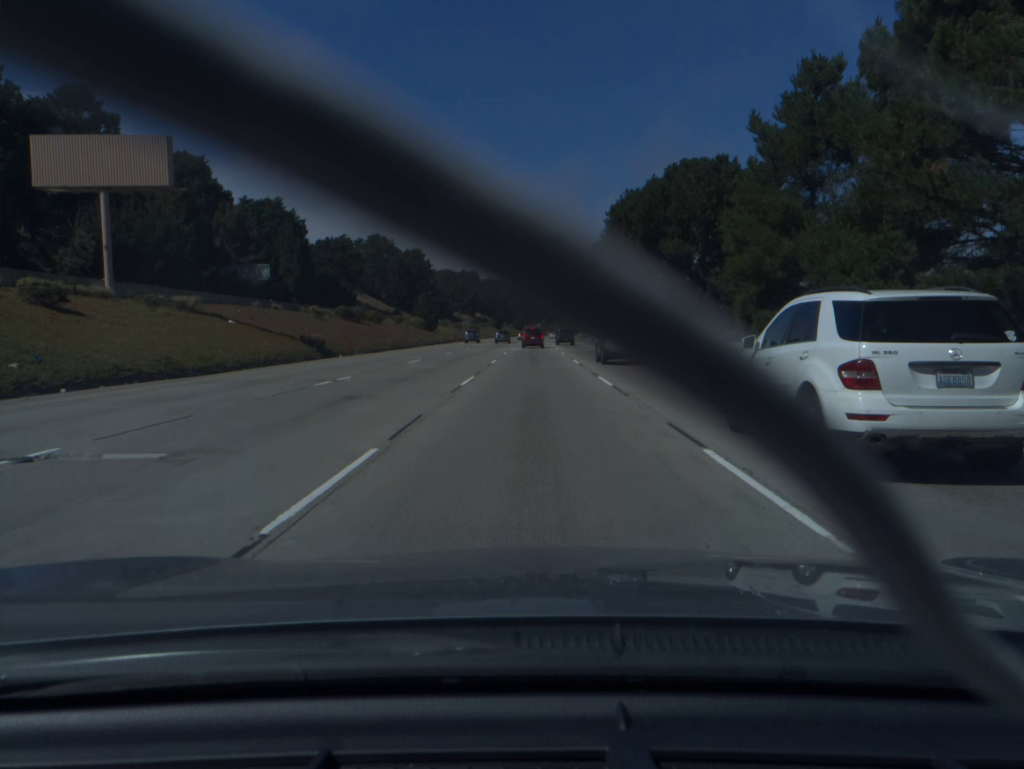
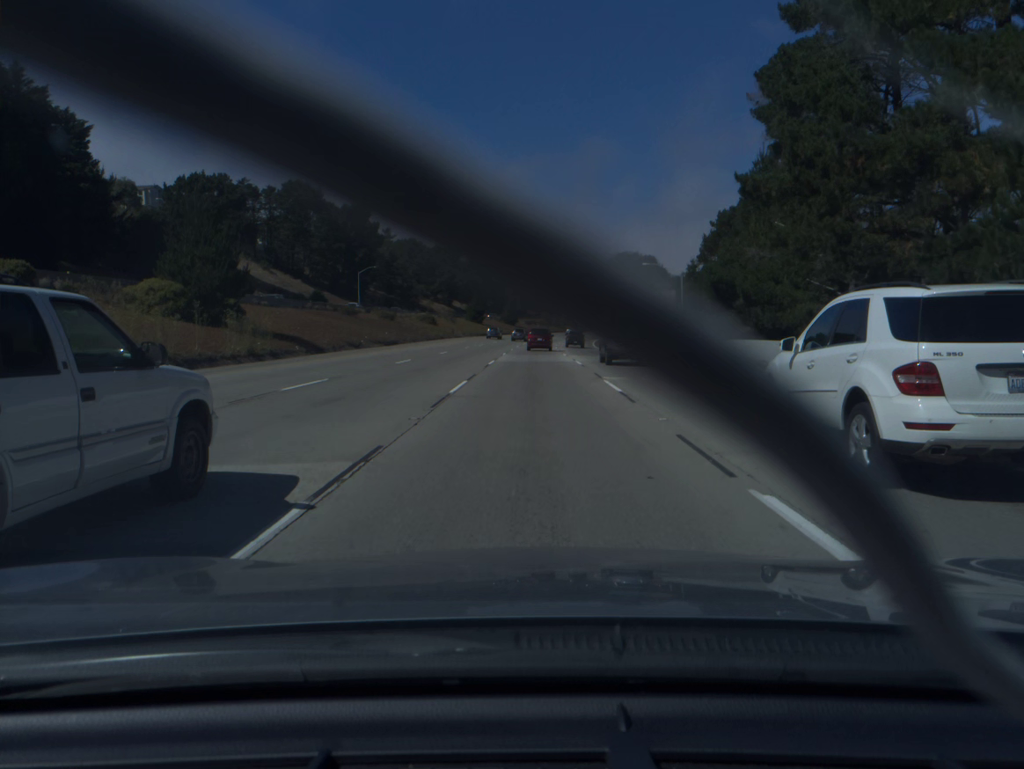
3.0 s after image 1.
(+0.2, +90.3) m; 0°
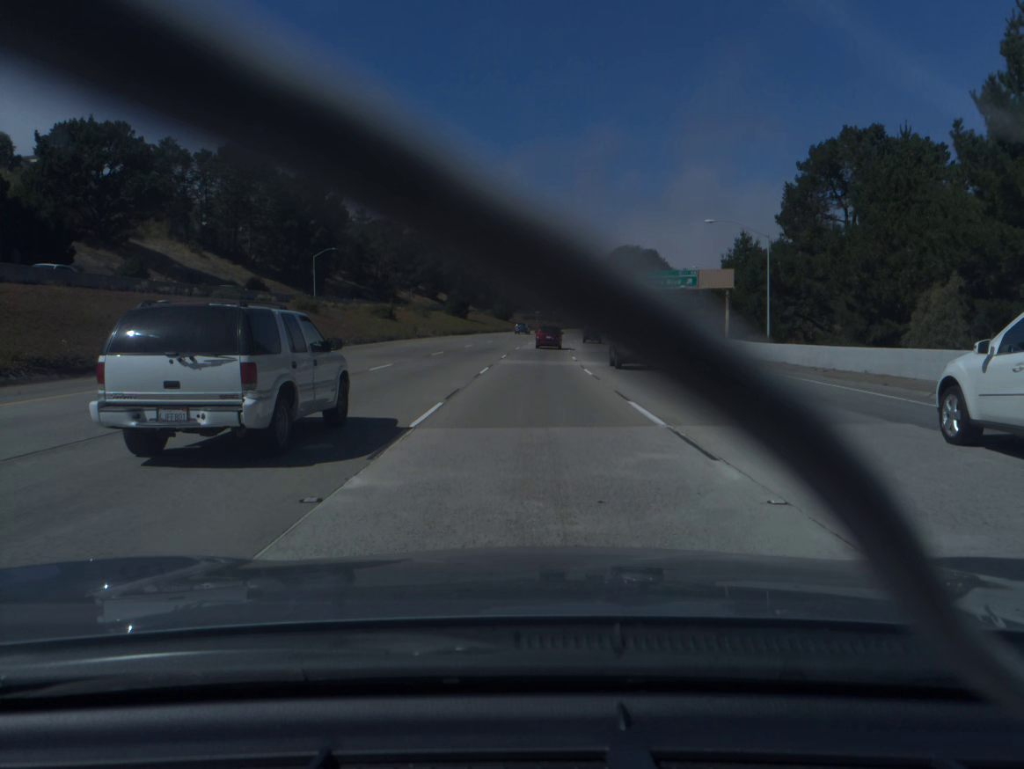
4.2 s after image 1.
(0.0, +35.0) m; 0°
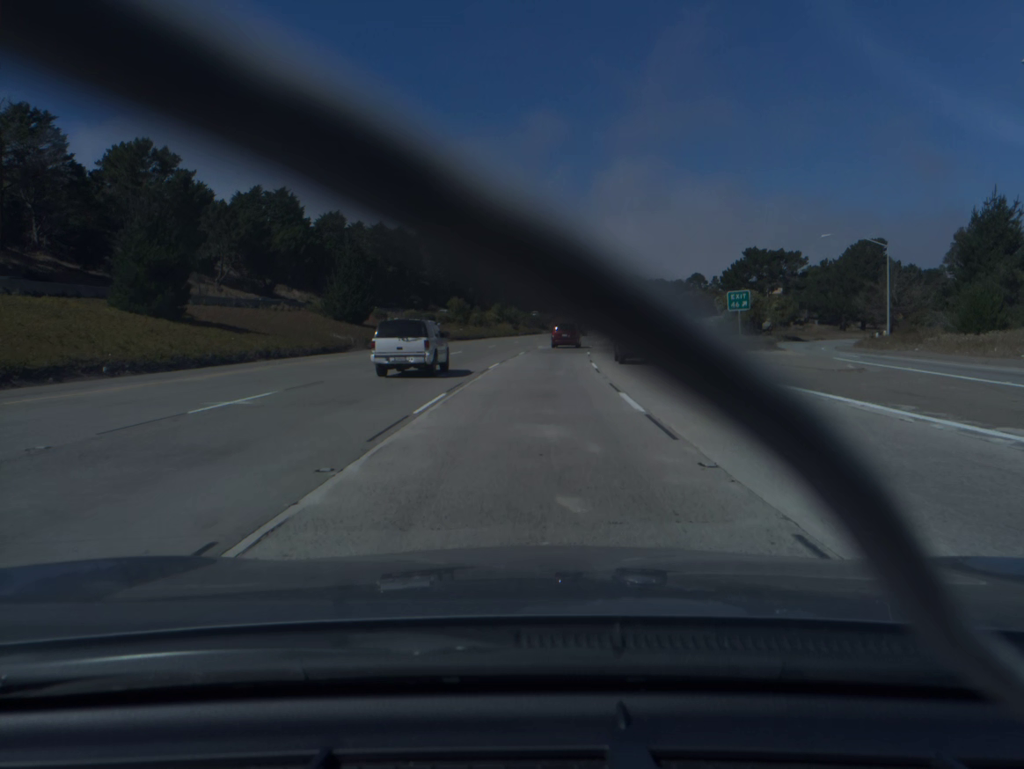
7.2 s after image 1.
(+2.8, +85.8) m; +5°
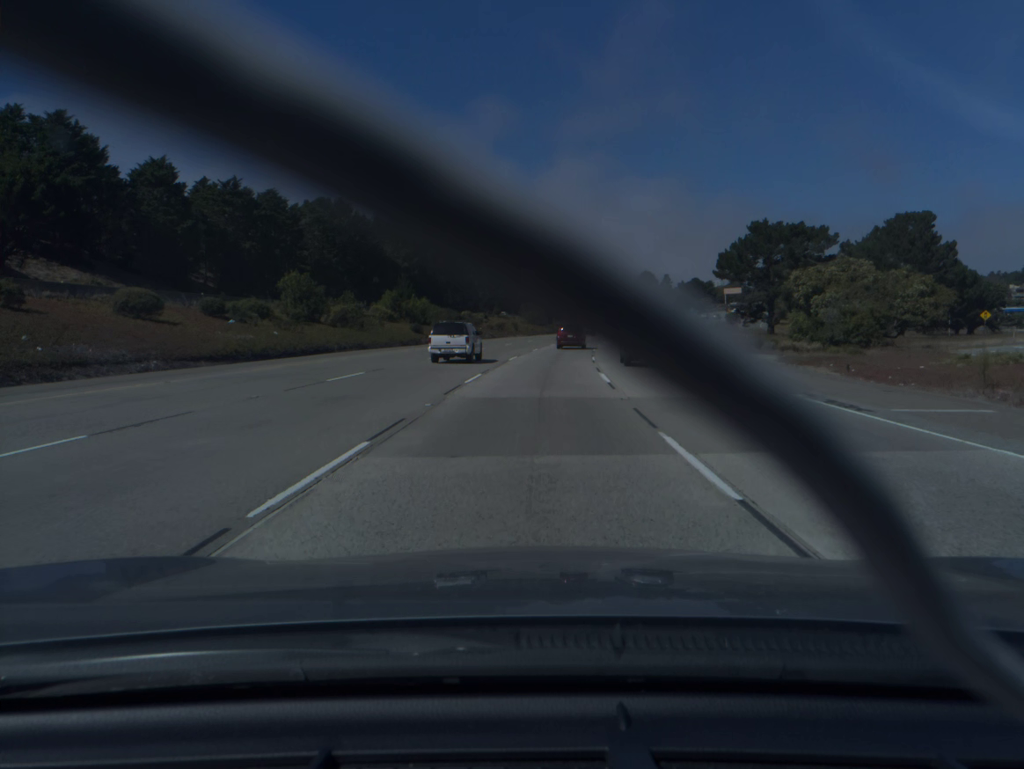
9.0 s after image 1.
(+2.0, +50.4) m; +5°
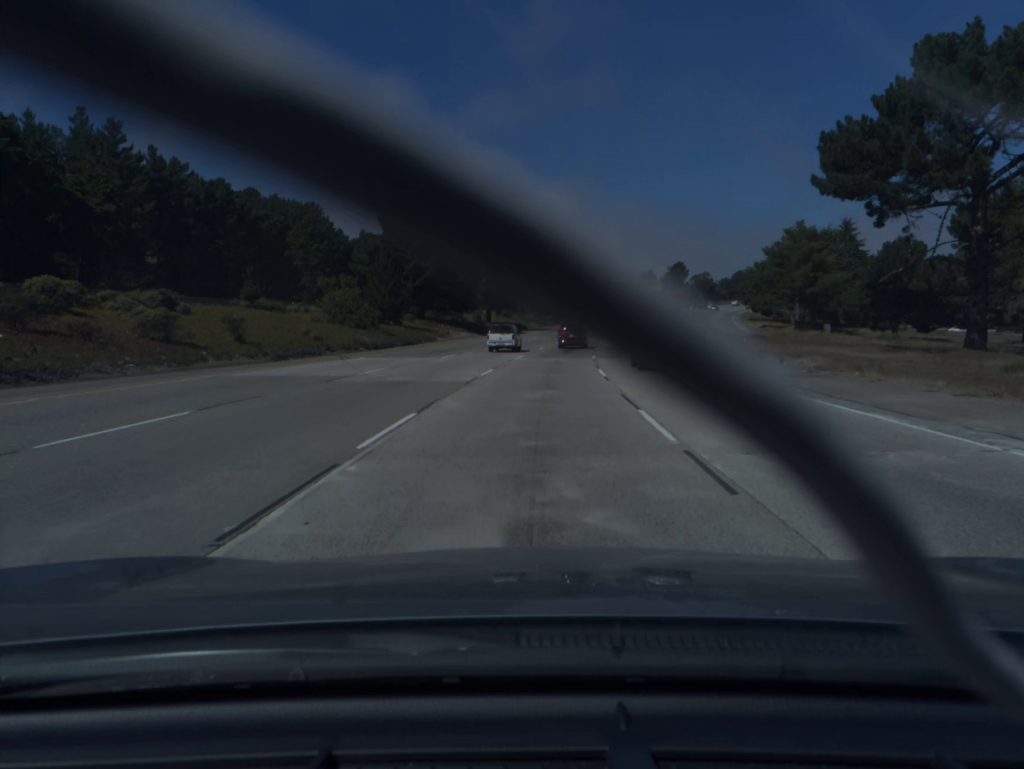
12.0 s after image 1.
(+5.9, +83.5) m; +8°
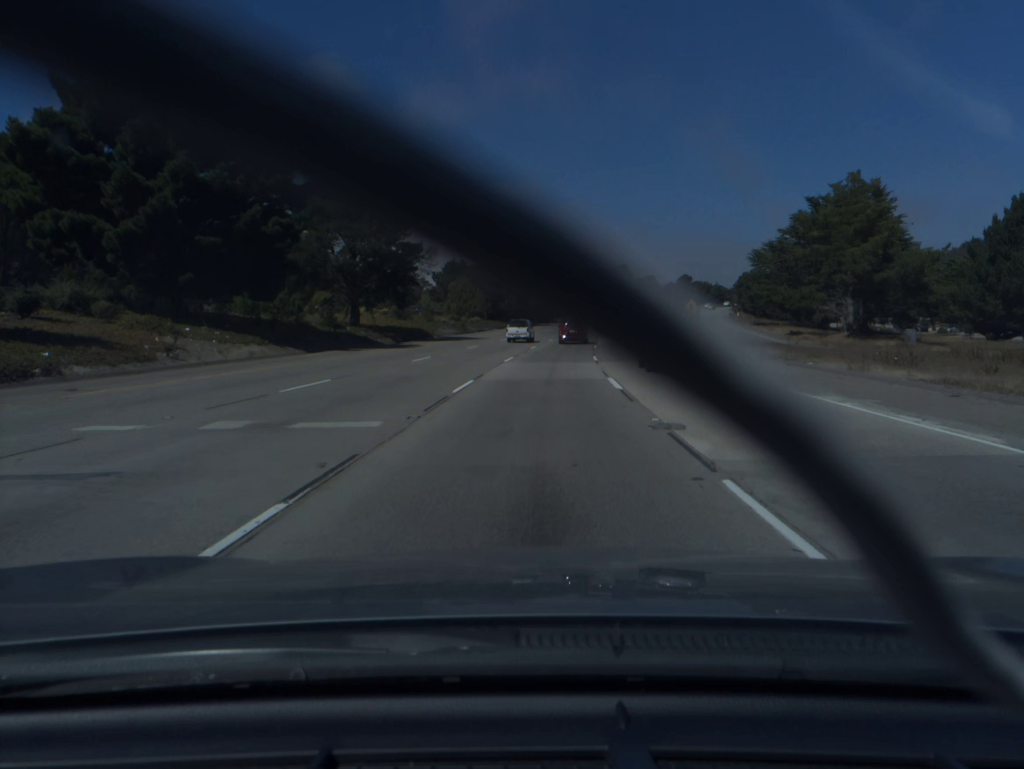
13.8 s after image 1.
(+2.3, +50.0) m; +5°
